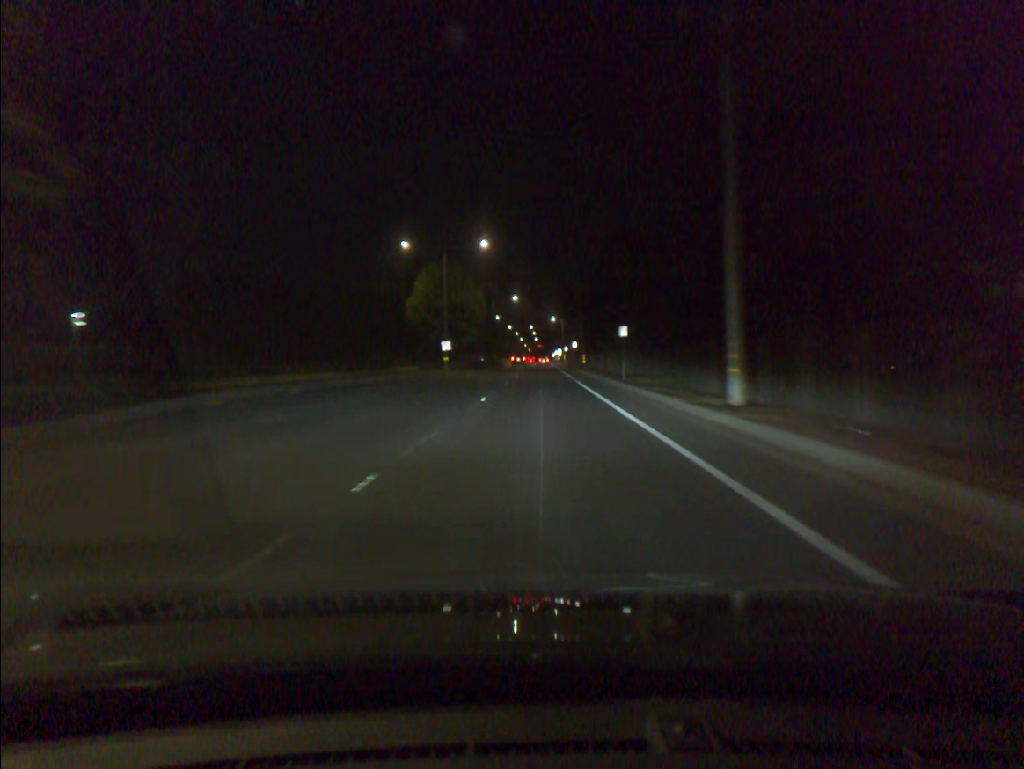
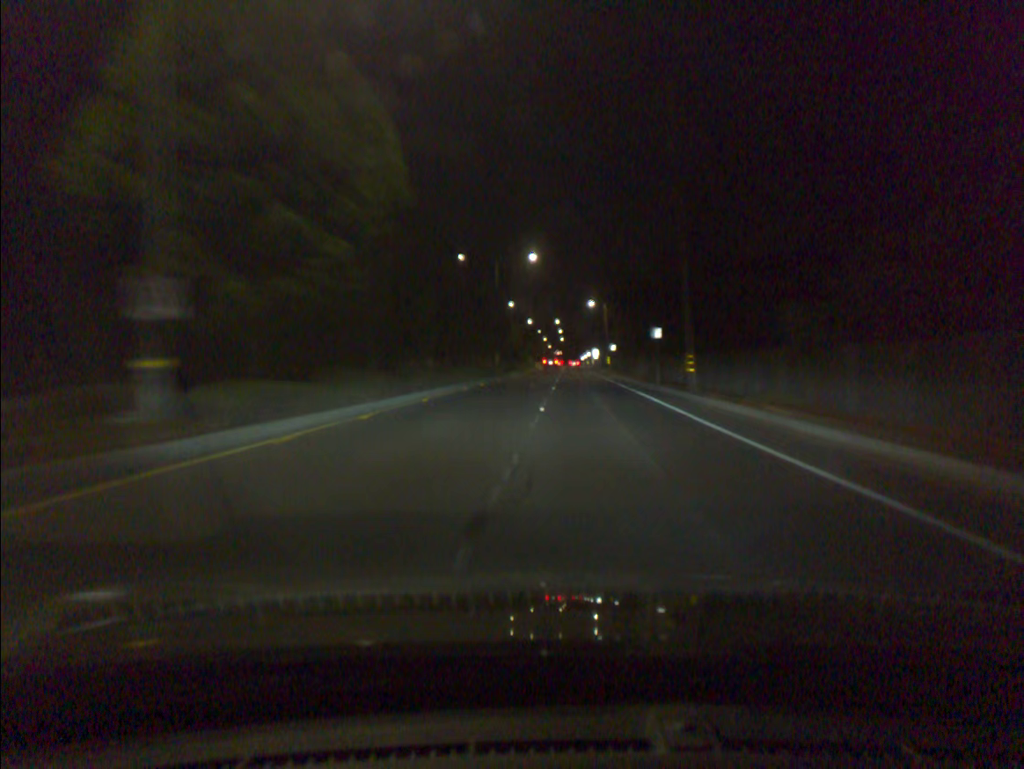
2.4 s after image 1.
(-0.6, +46.7) m; -2°
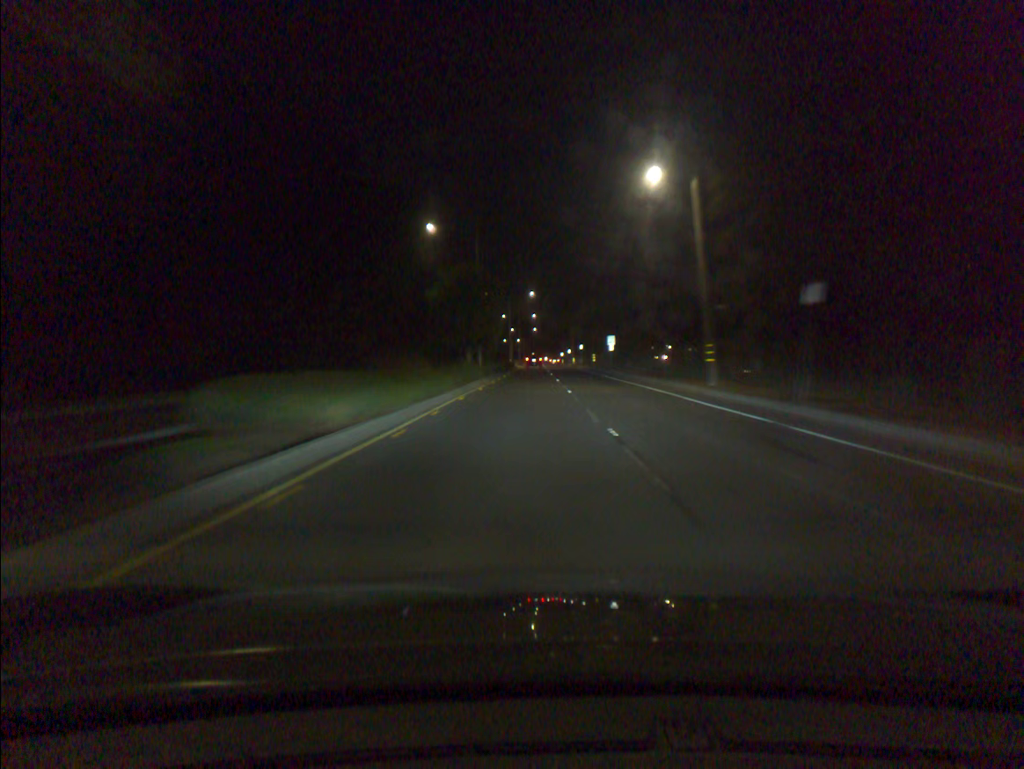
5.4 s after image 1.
(+1.0, +65.3) m; +2°
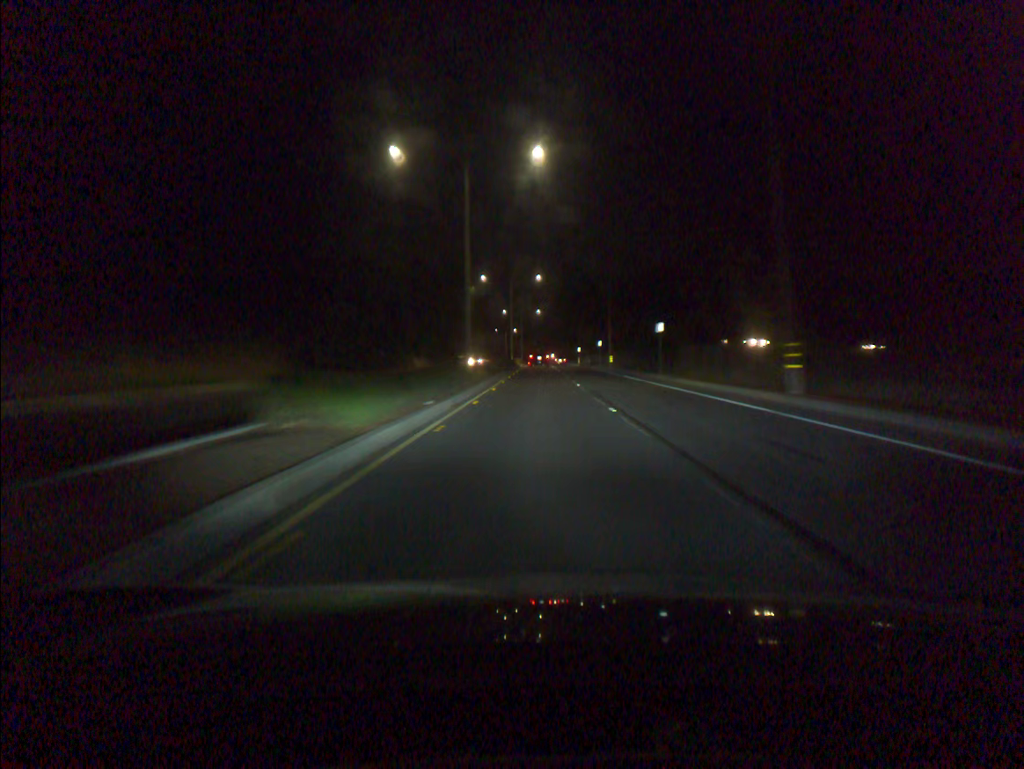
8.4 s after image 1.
(-0.4, +68.9) m; 0°
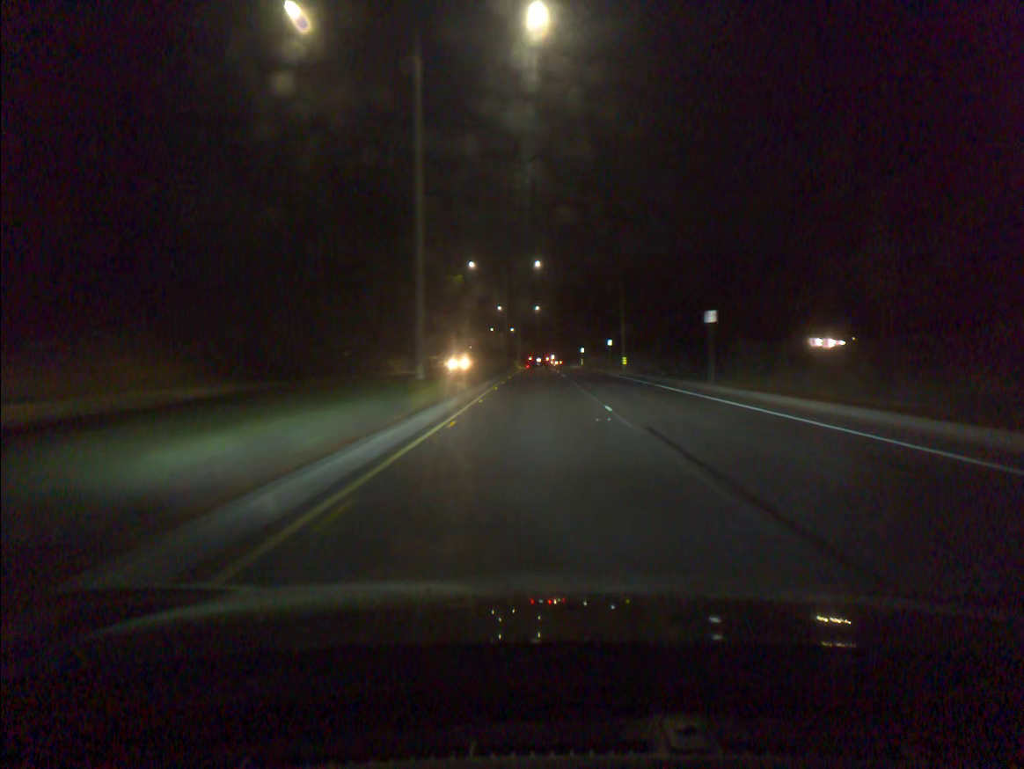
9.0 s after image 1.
(0.0, +13.5) m; 0°
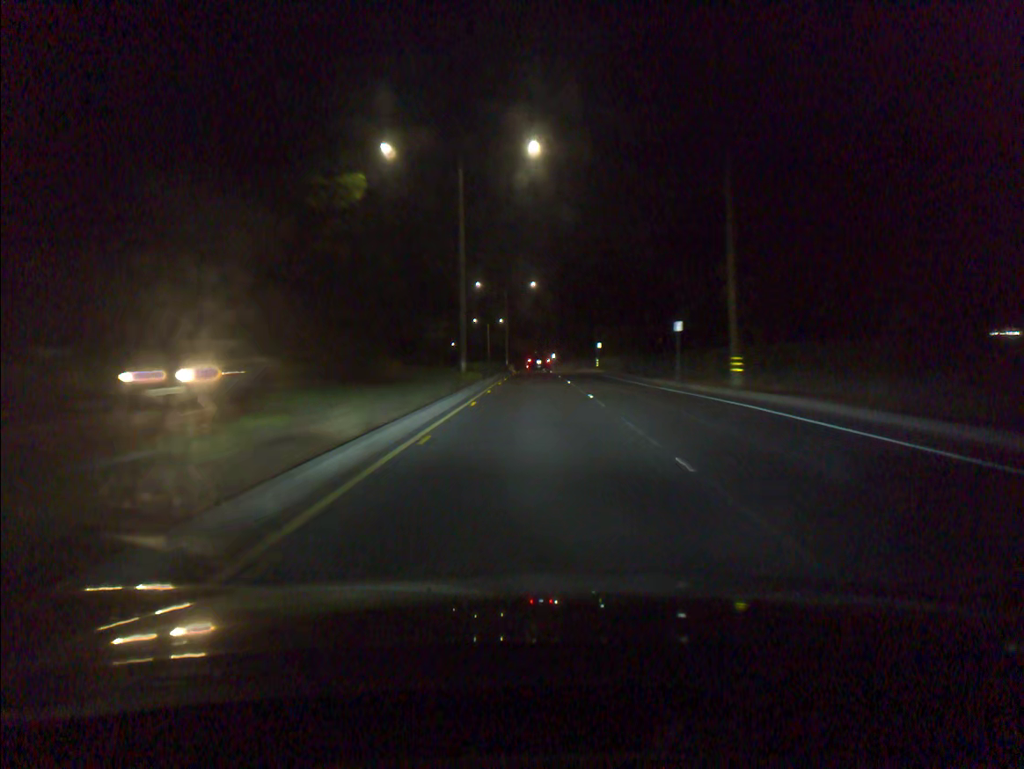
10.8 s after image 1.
(+0.2, +39.1) m; 0°
